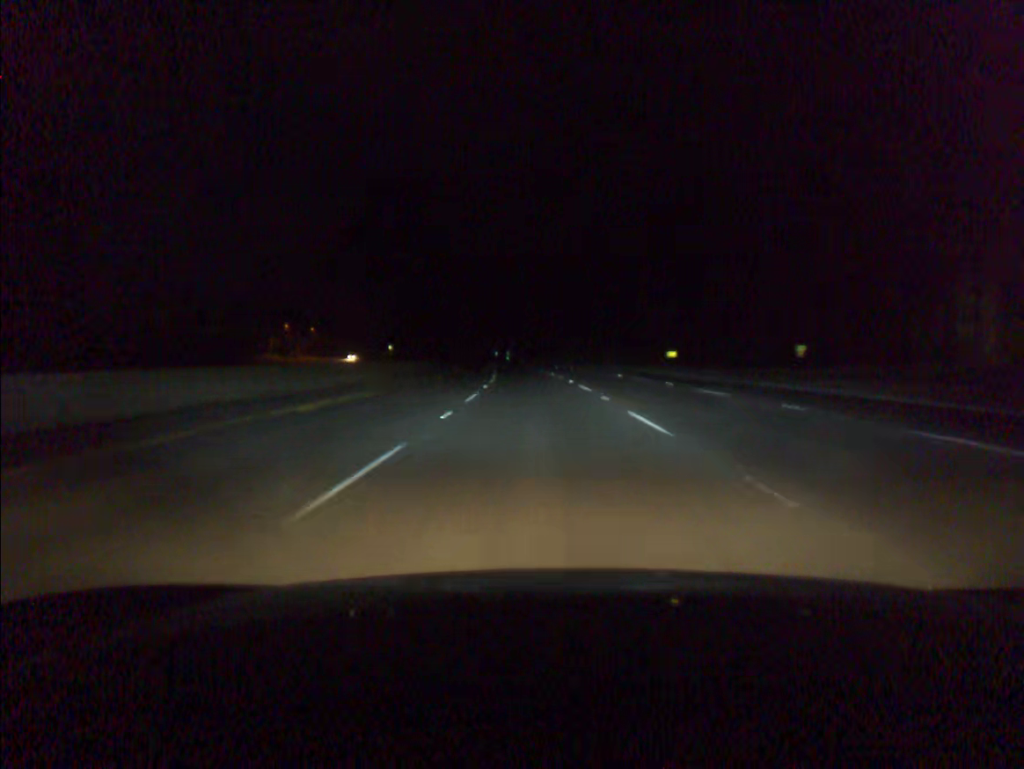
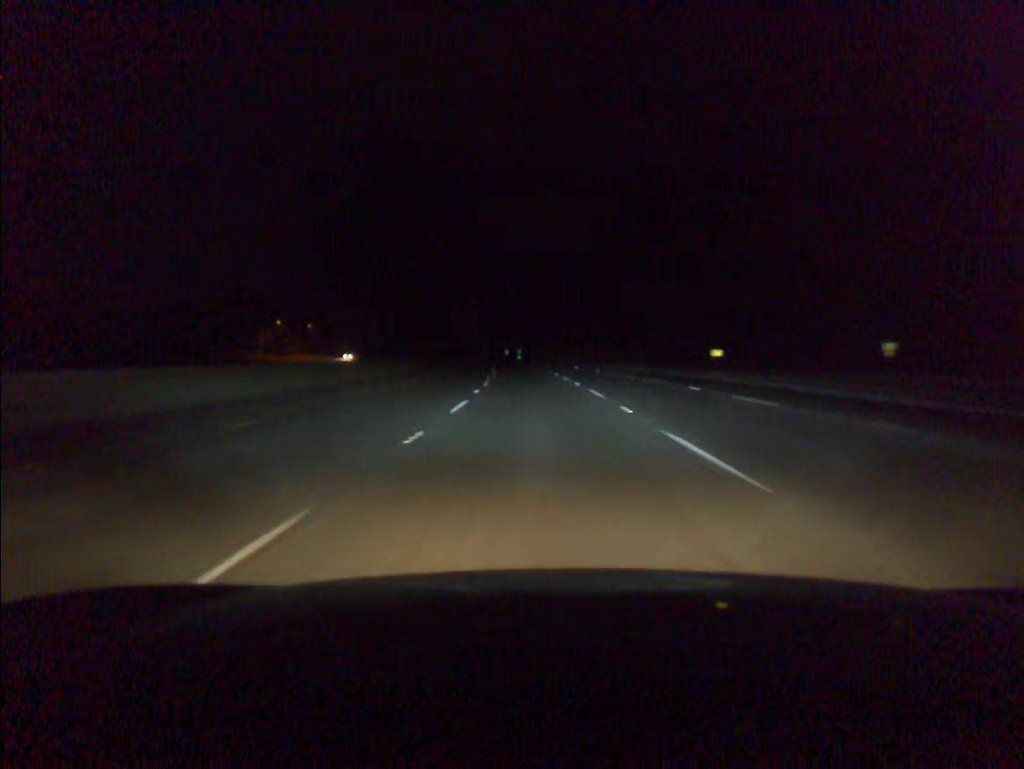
(-0.2, +19.1) m; -1°
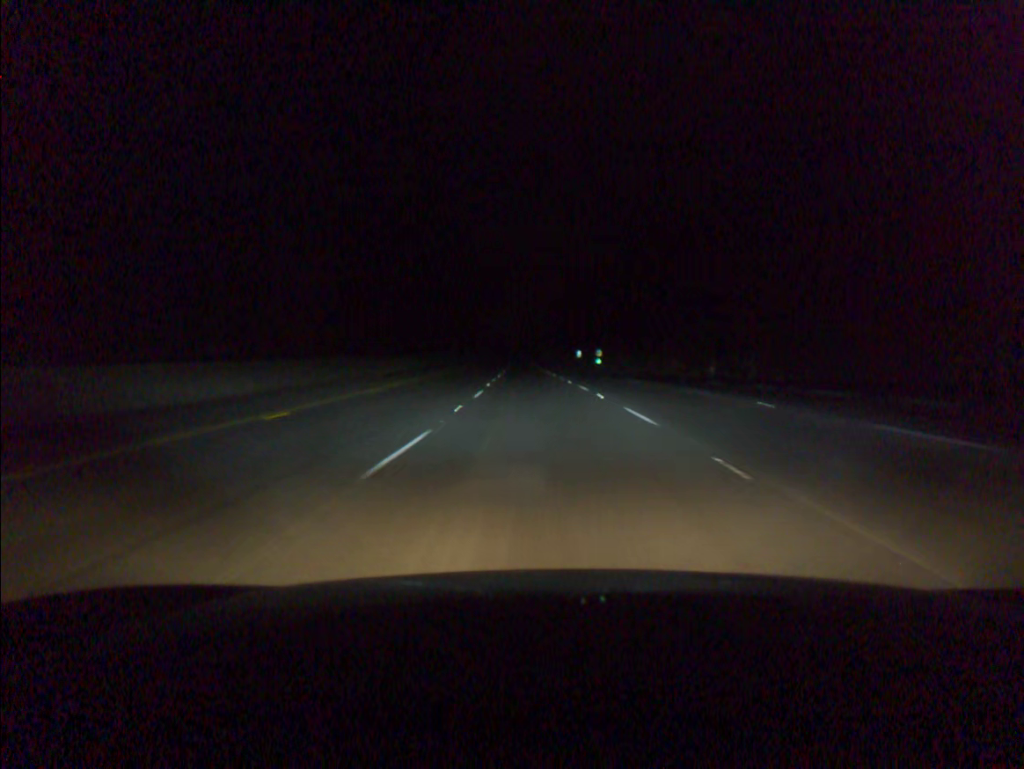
(-4.3, +95.5) m; -5°
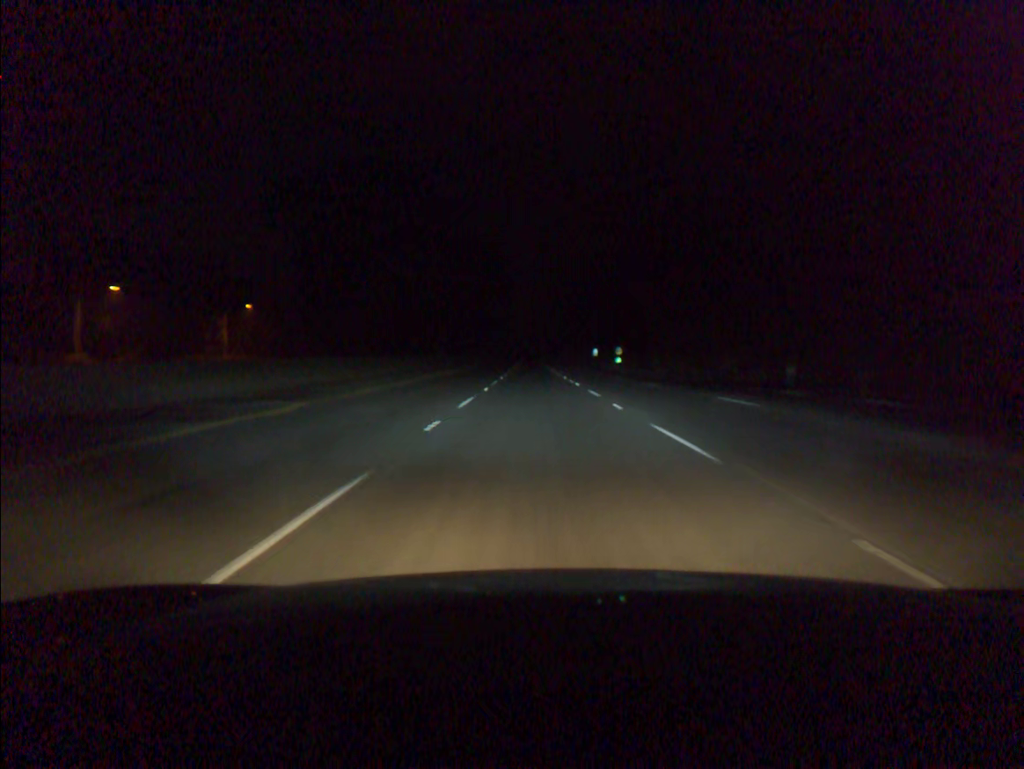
(-0.1, +19.1) m; -1°
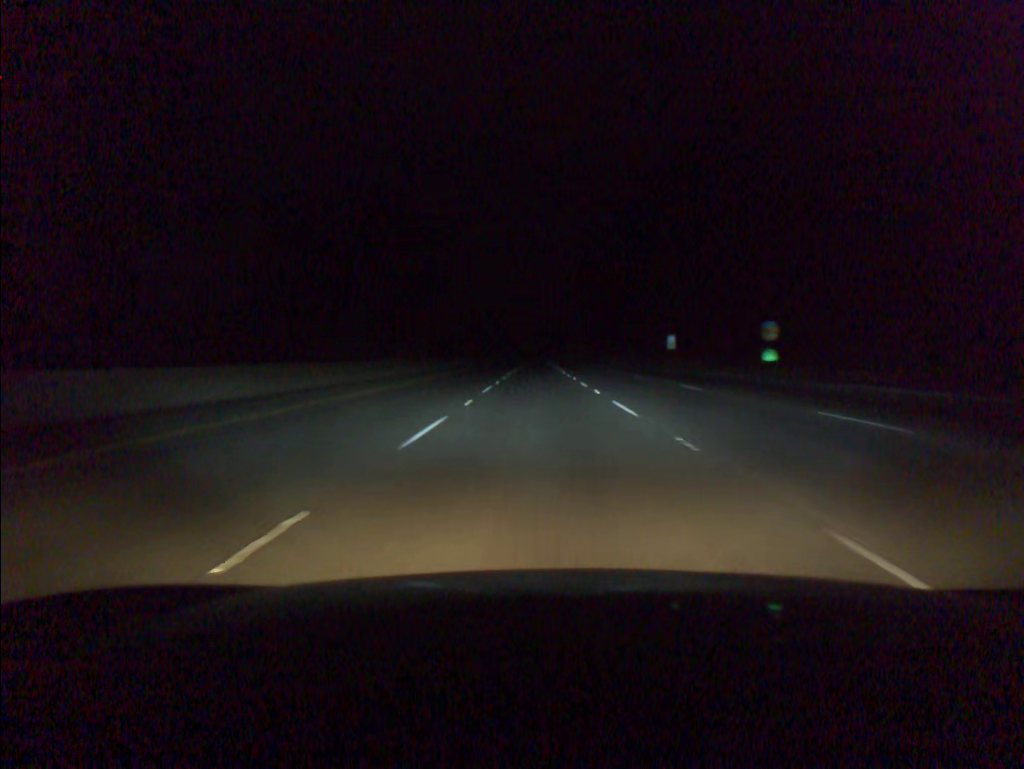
(-1.1, +95.8) m; 0°
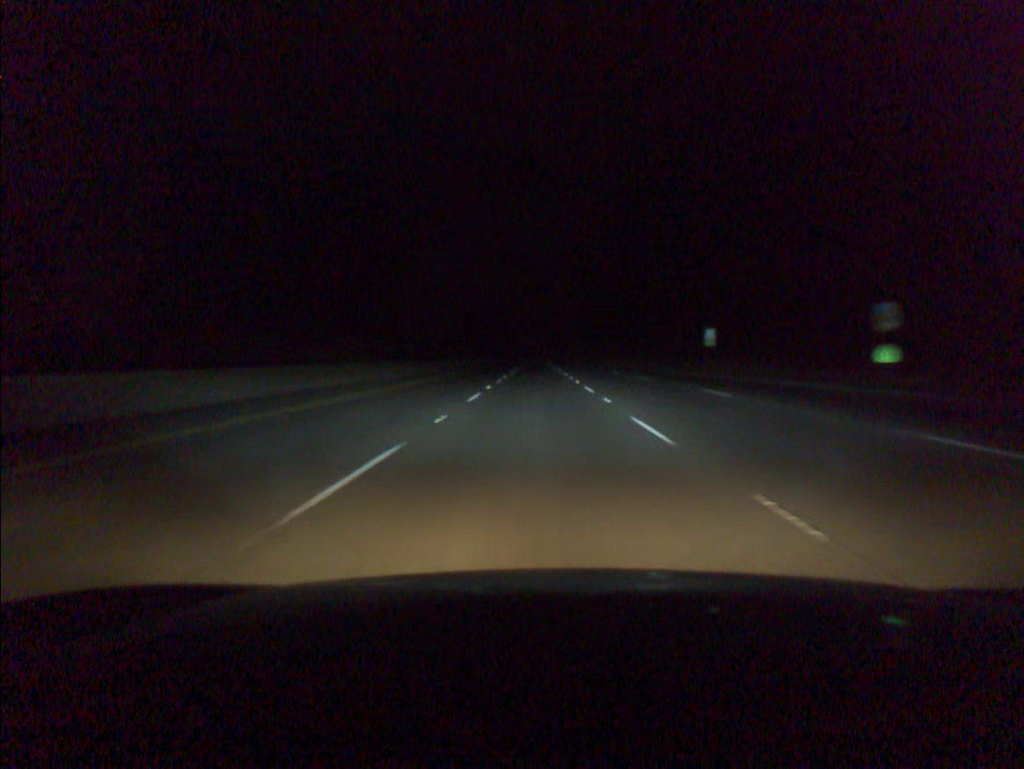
(0.0, +19.1) m; 0°
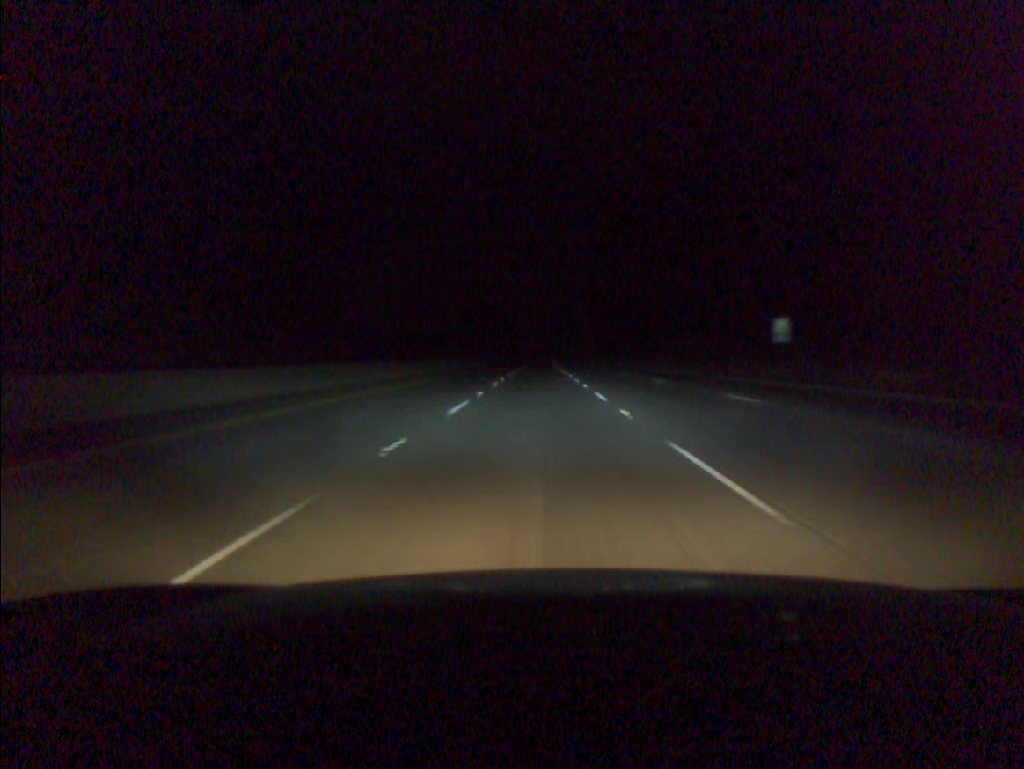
(0.0, +19.1) m; 0°
